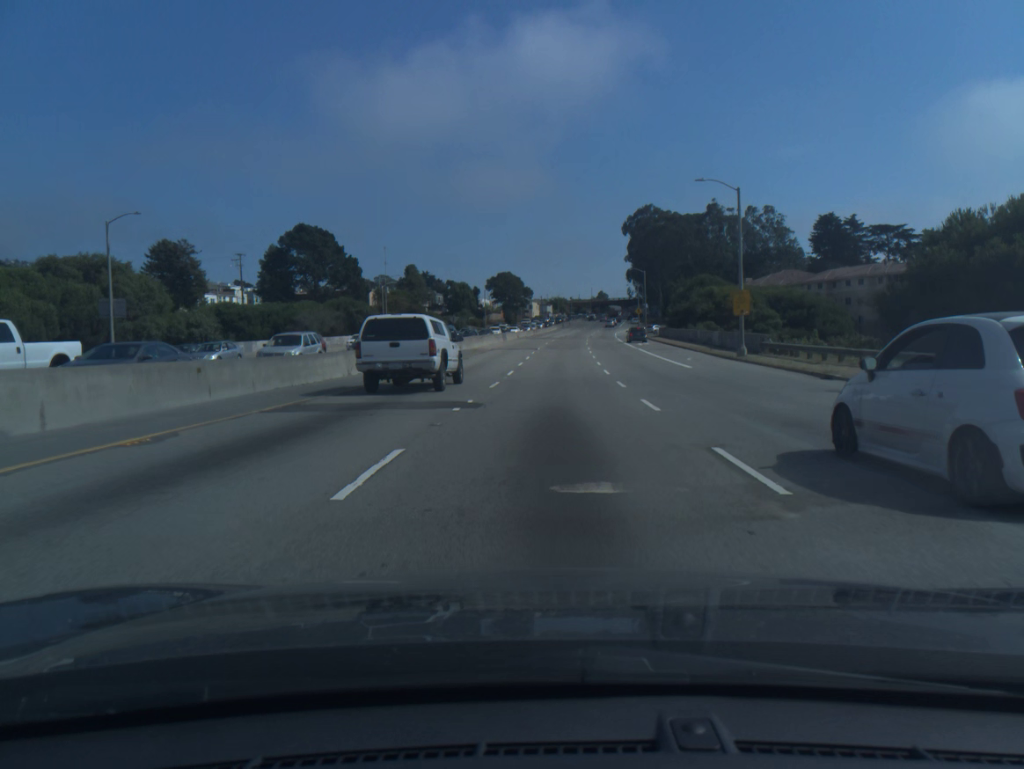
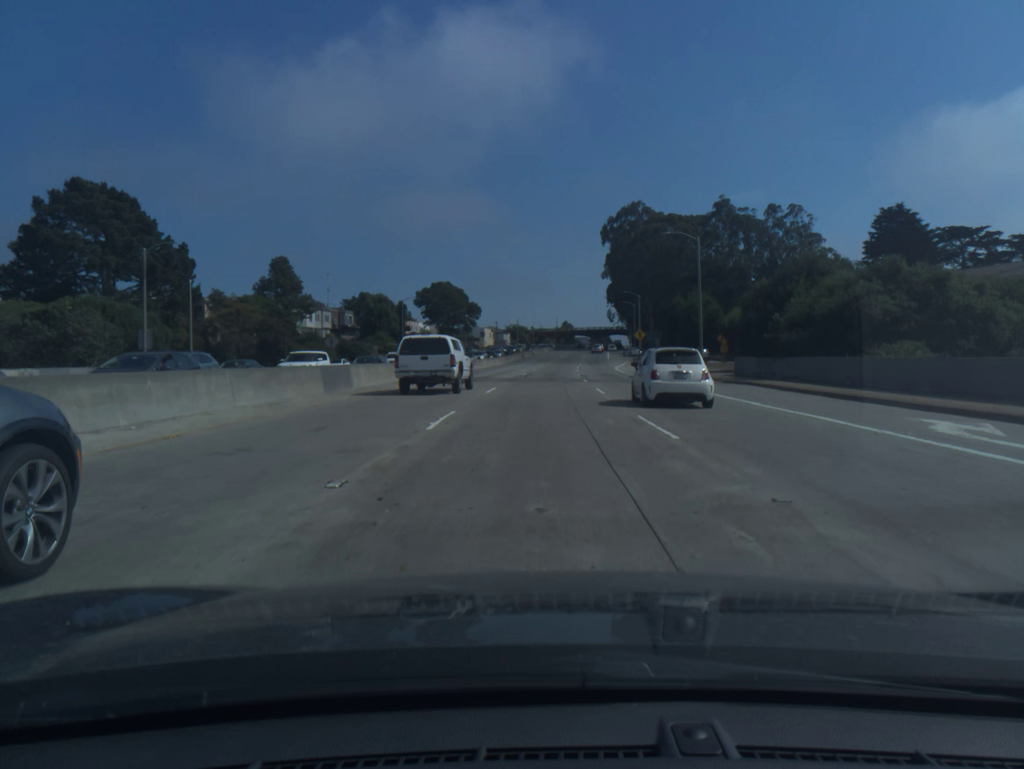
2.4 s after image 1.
(+1.6, +60.8) m; +3°
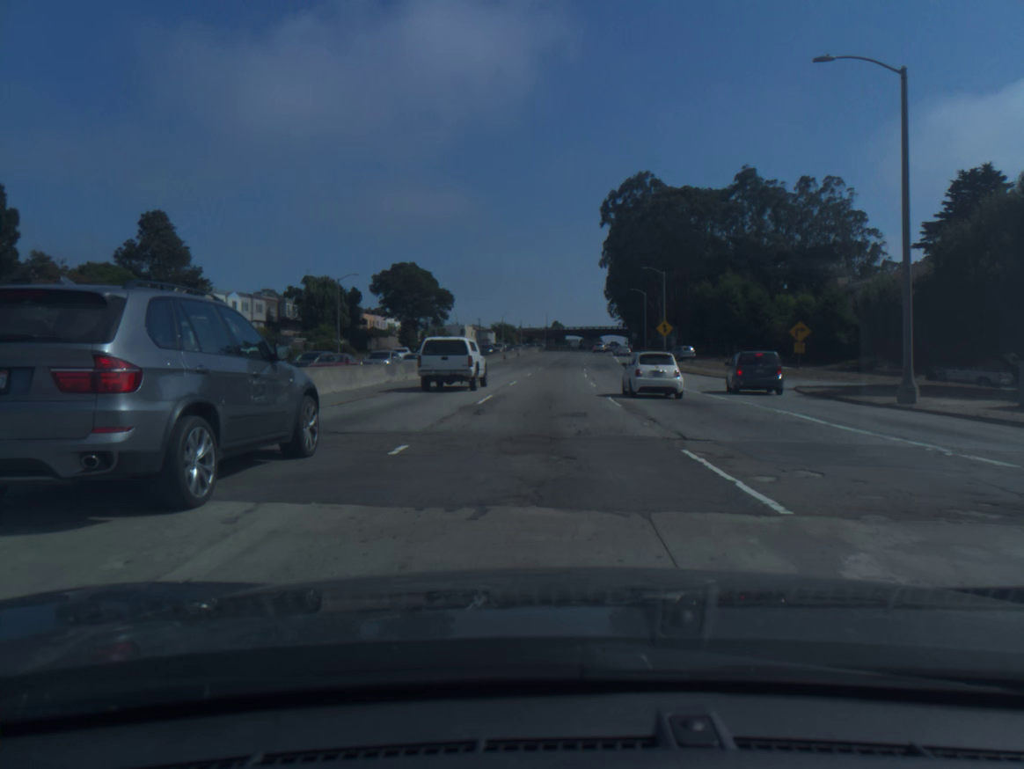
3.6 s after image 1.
(+0.2, +30.9) m; +1°
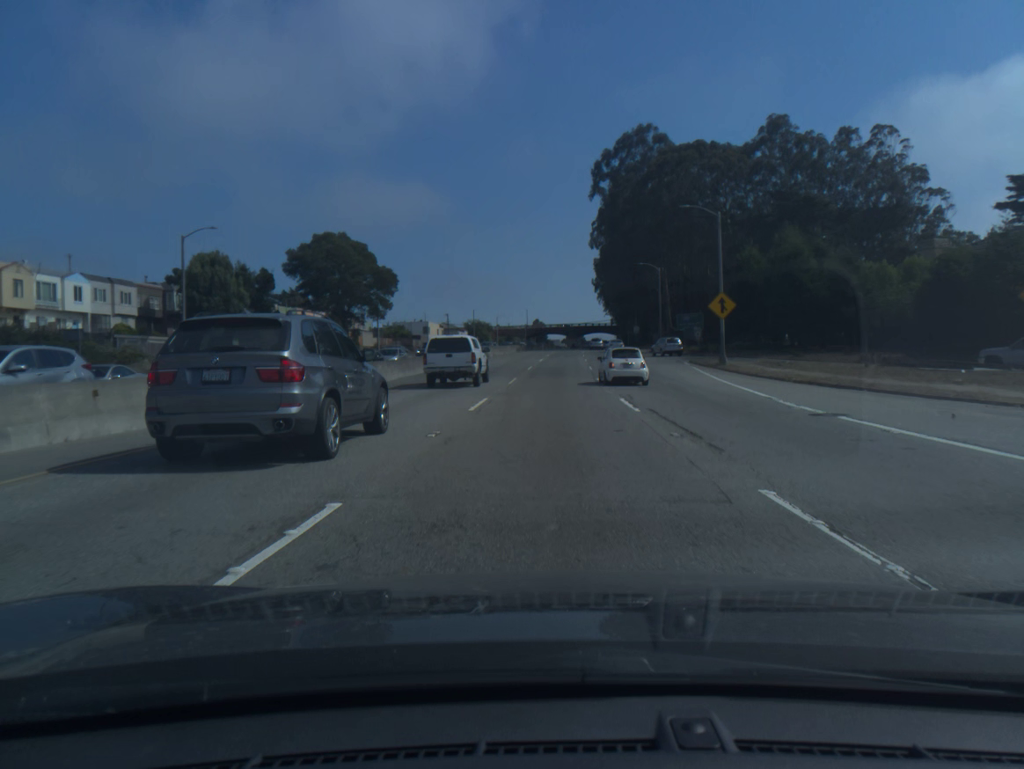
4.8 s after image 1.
(+0.3, +31.4) m; +1°
